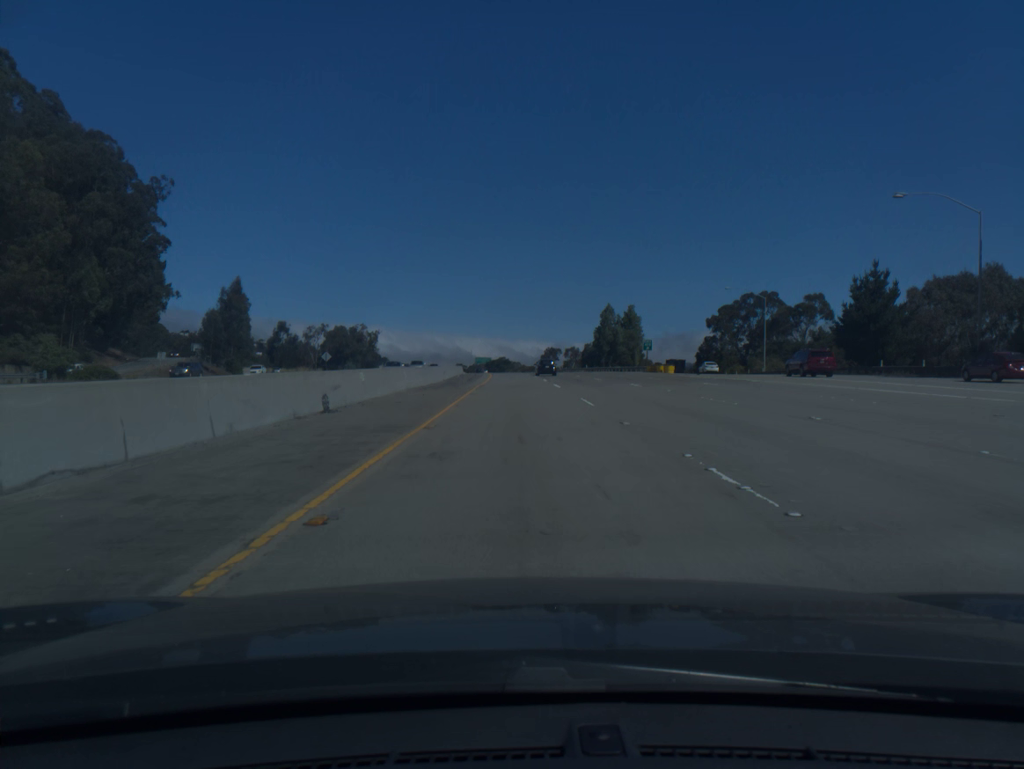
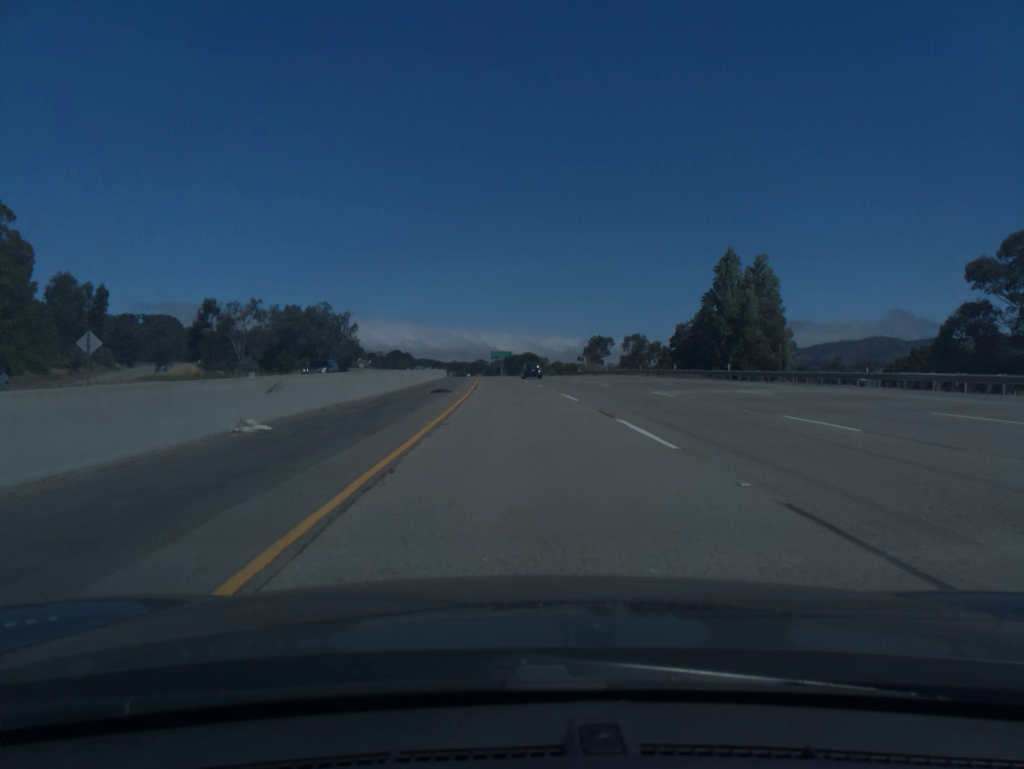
(-1.1, +80.6) m; -2°
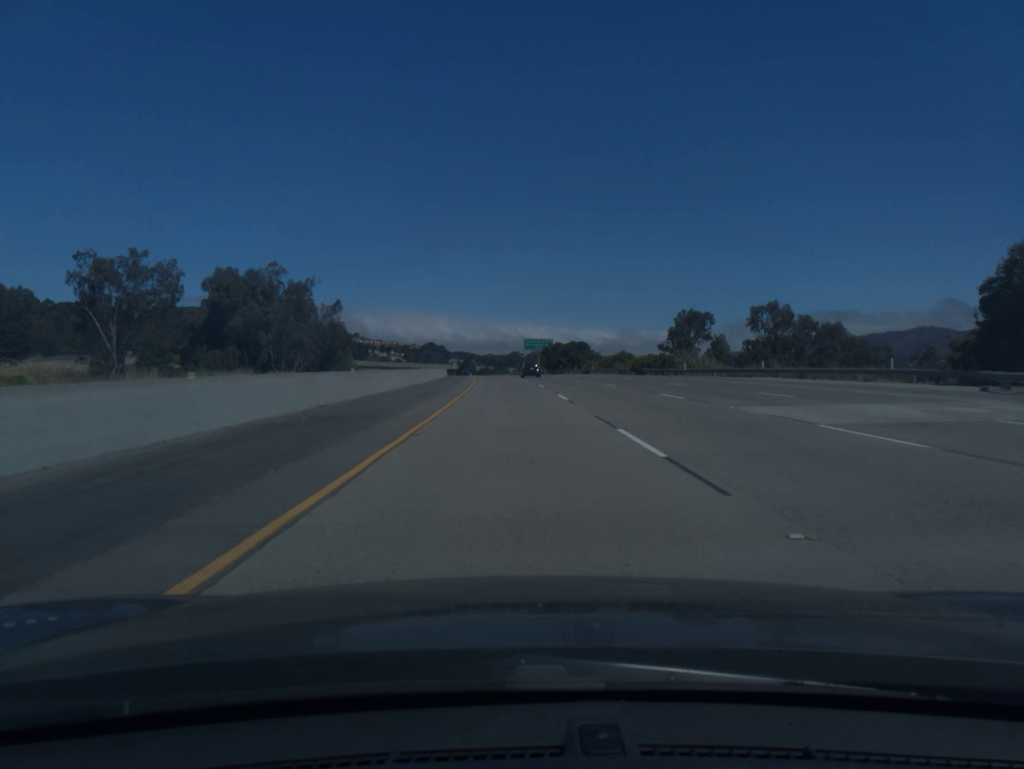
(-1.3, +60.6) m; -3°
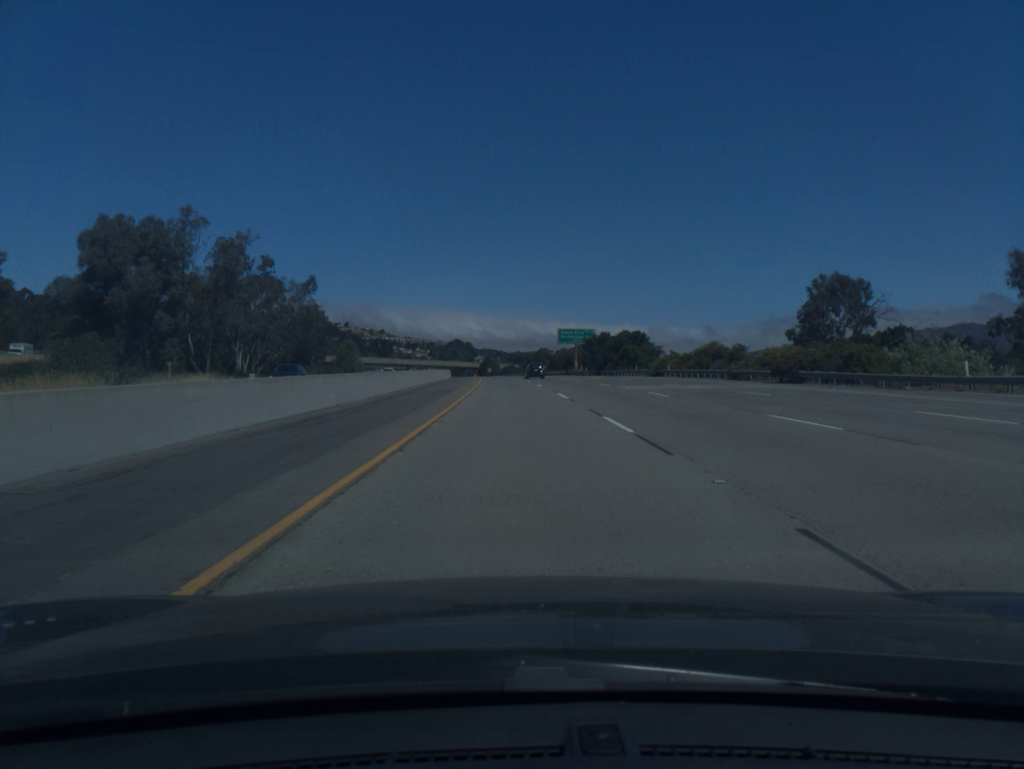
(-0.7, +40.6) m; -2°
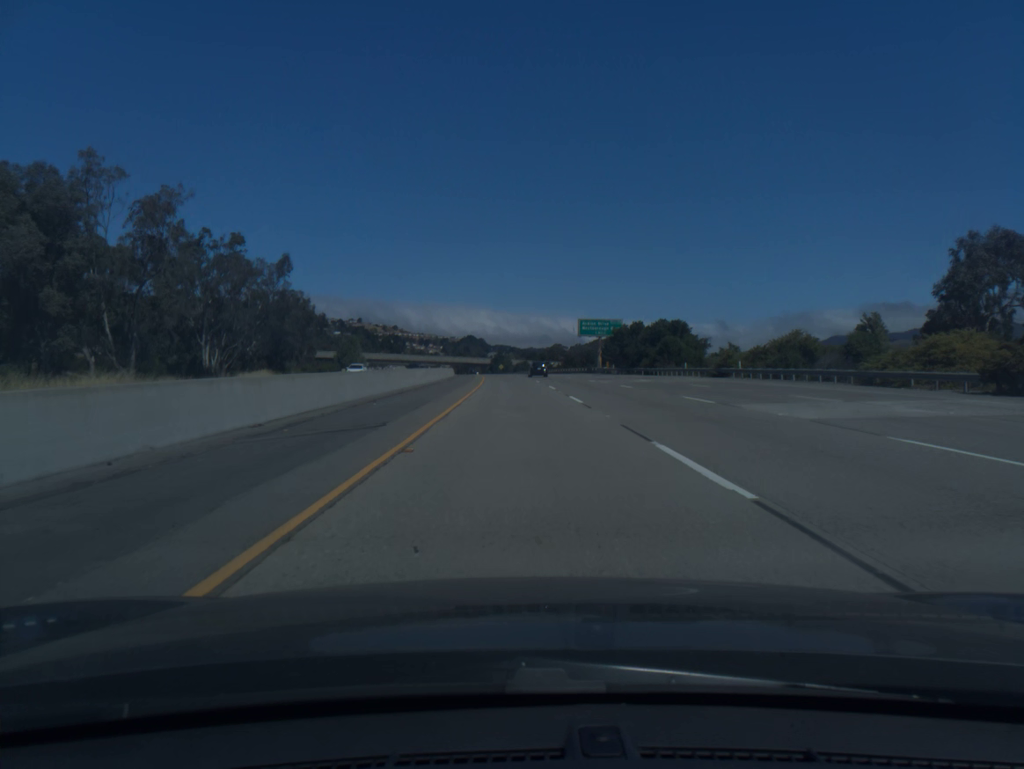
(-0.2, +20.3) m; -1°
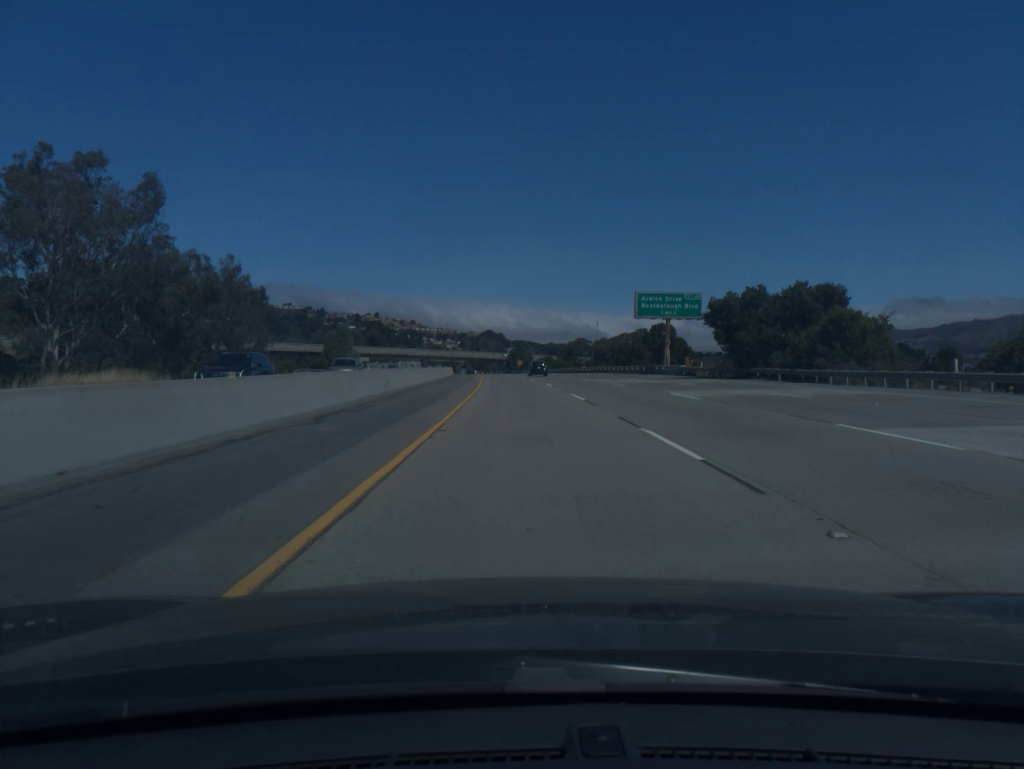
(-0.6, +40.8) m; -1°
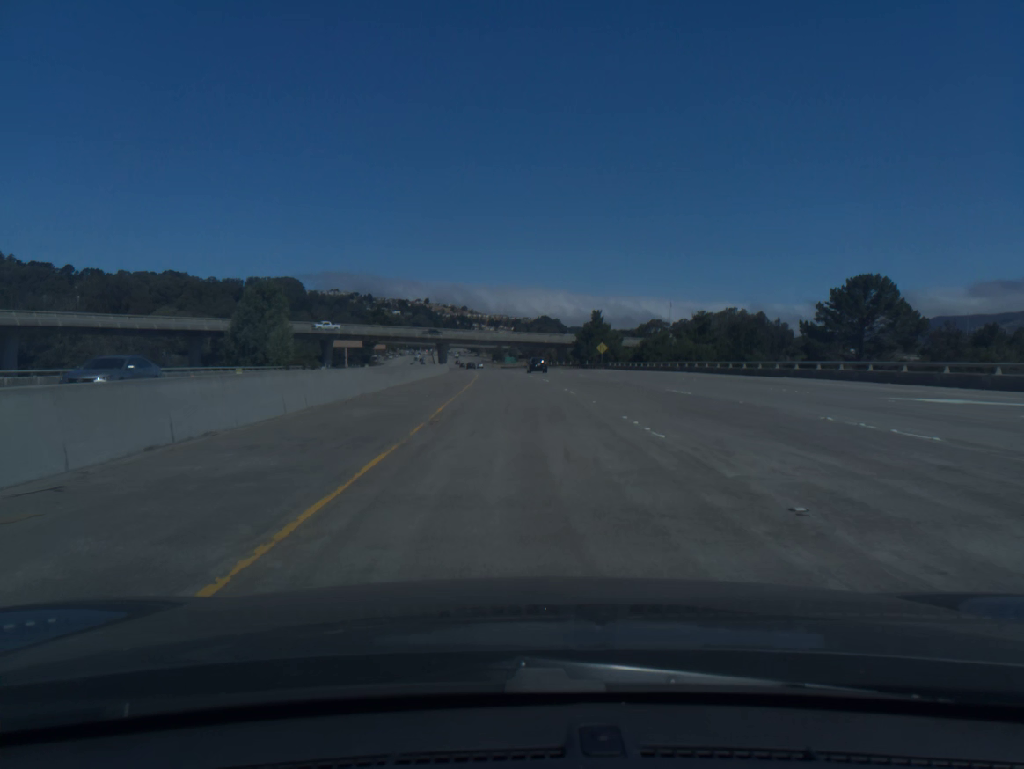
(-3.3, +101.5) m; -4°
